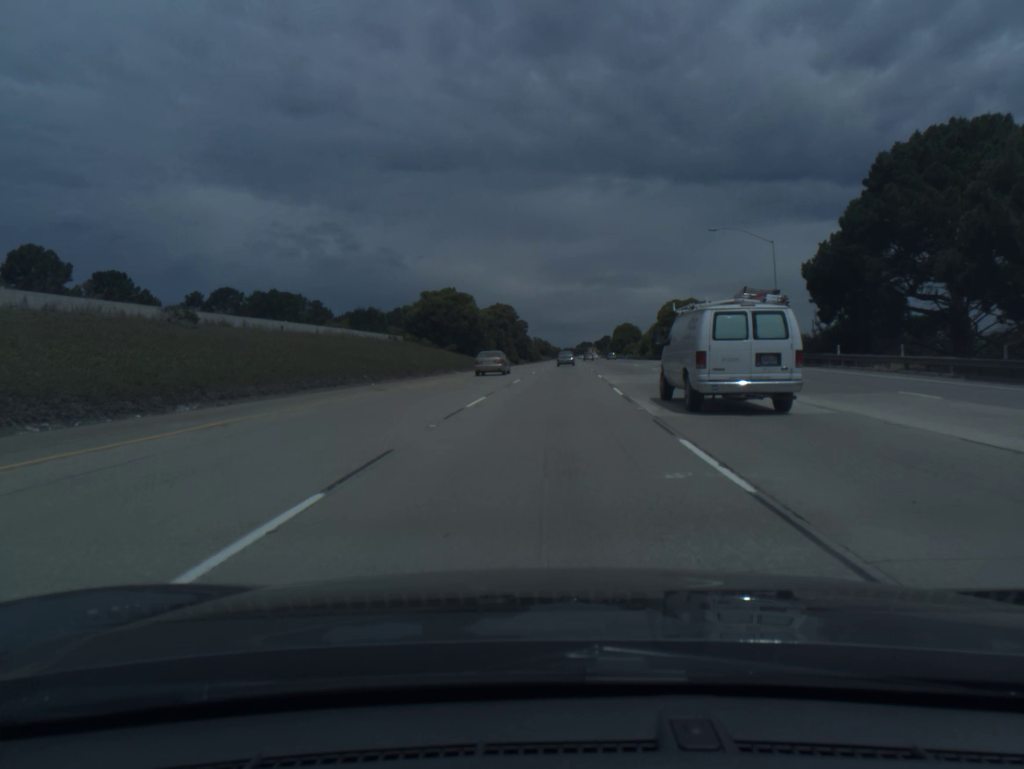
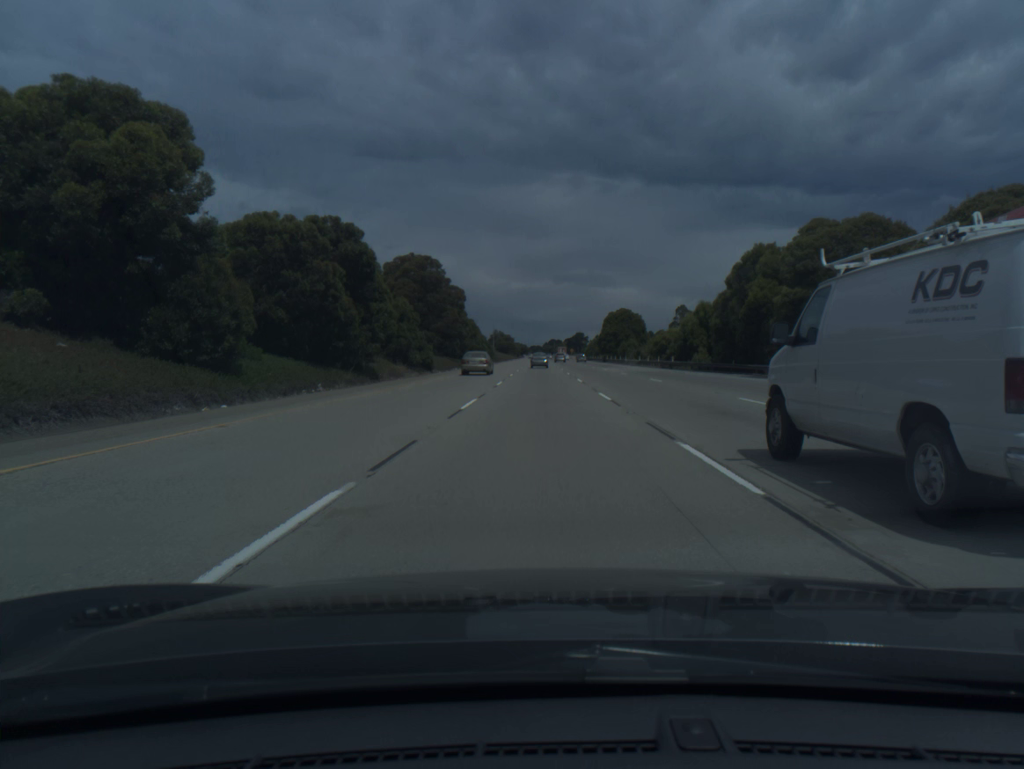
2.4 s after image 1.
(+2.3, +72.5) m; +3°
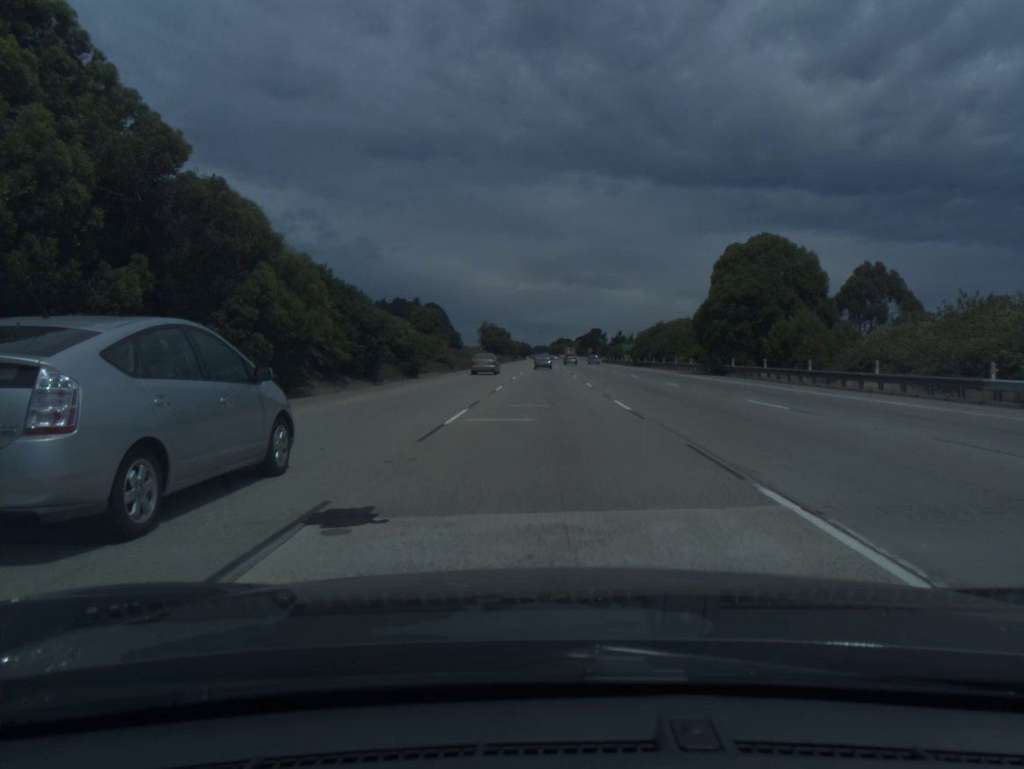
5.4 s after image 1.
(-0.3, +91.4) m; 0°
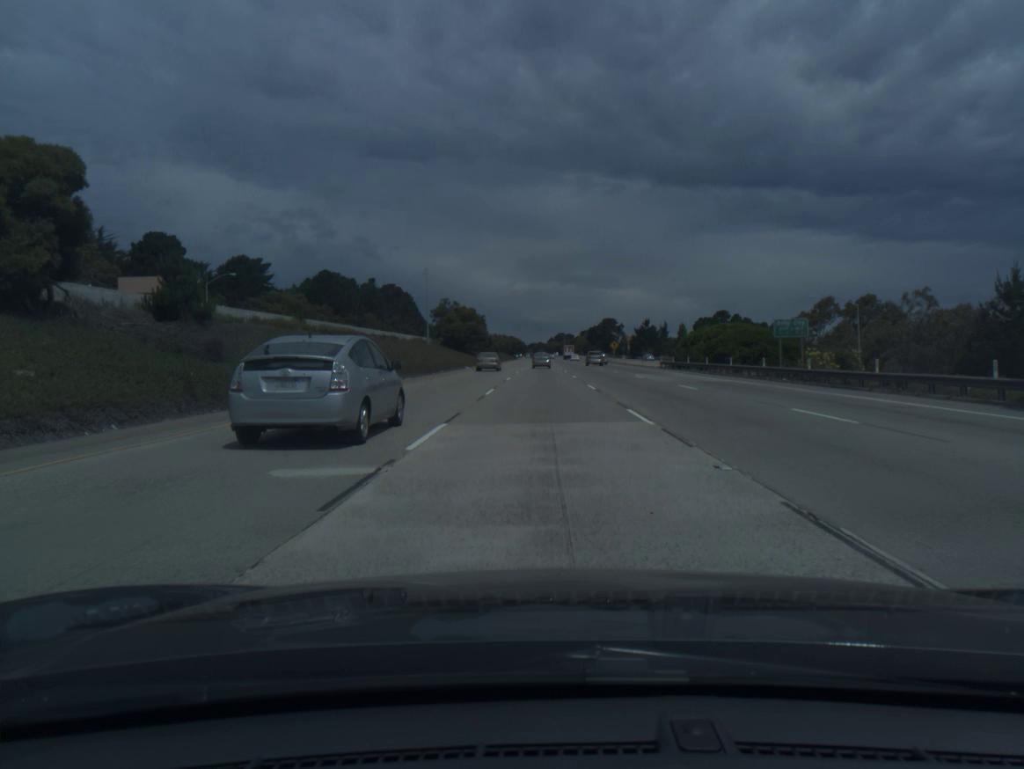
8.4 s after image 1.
(+0.3, +91.8) m; 0°
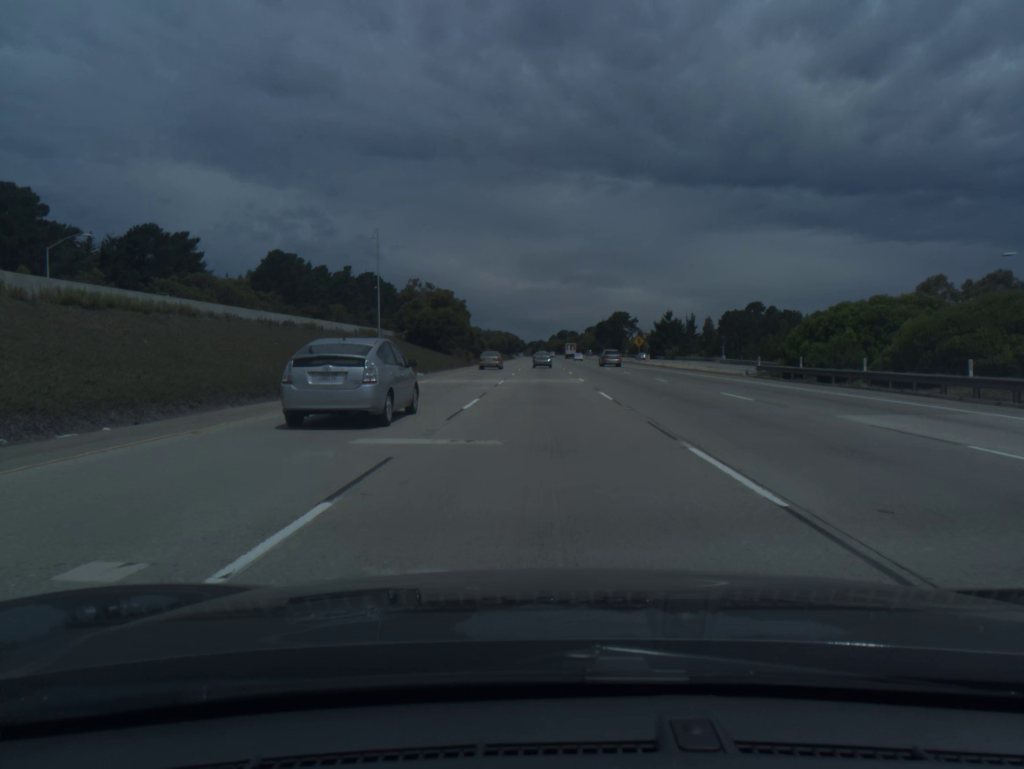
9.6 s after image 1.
(0.0, +36.7) m; 0°
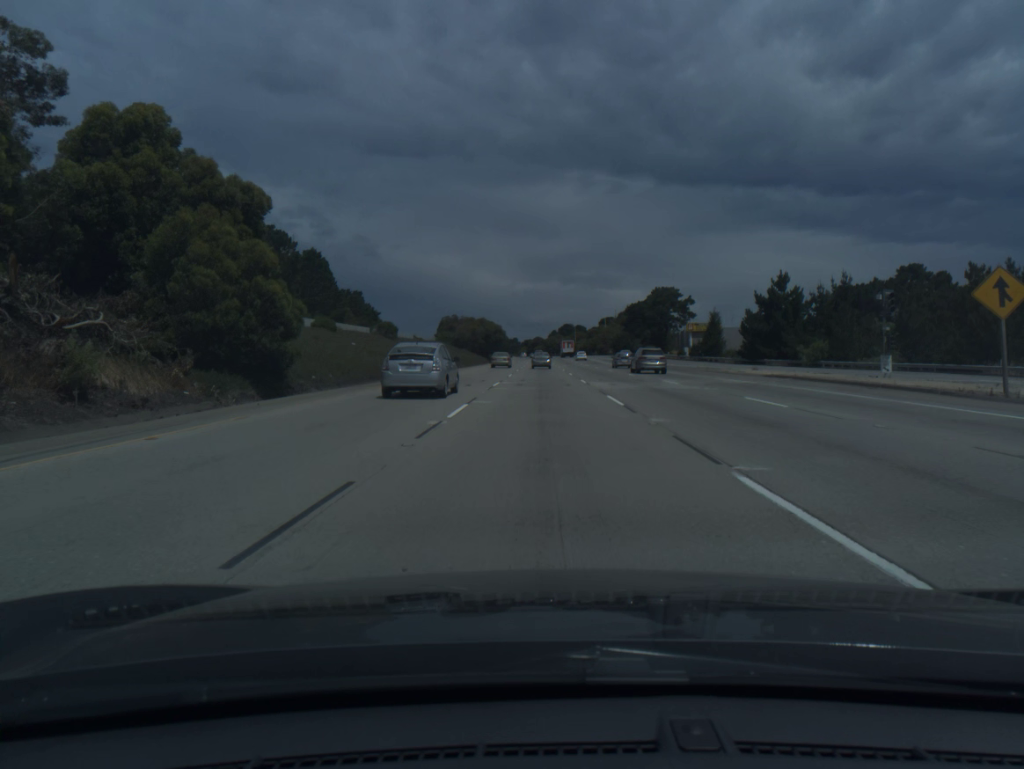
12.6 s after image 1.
(0.0, +90.4) m; 0°
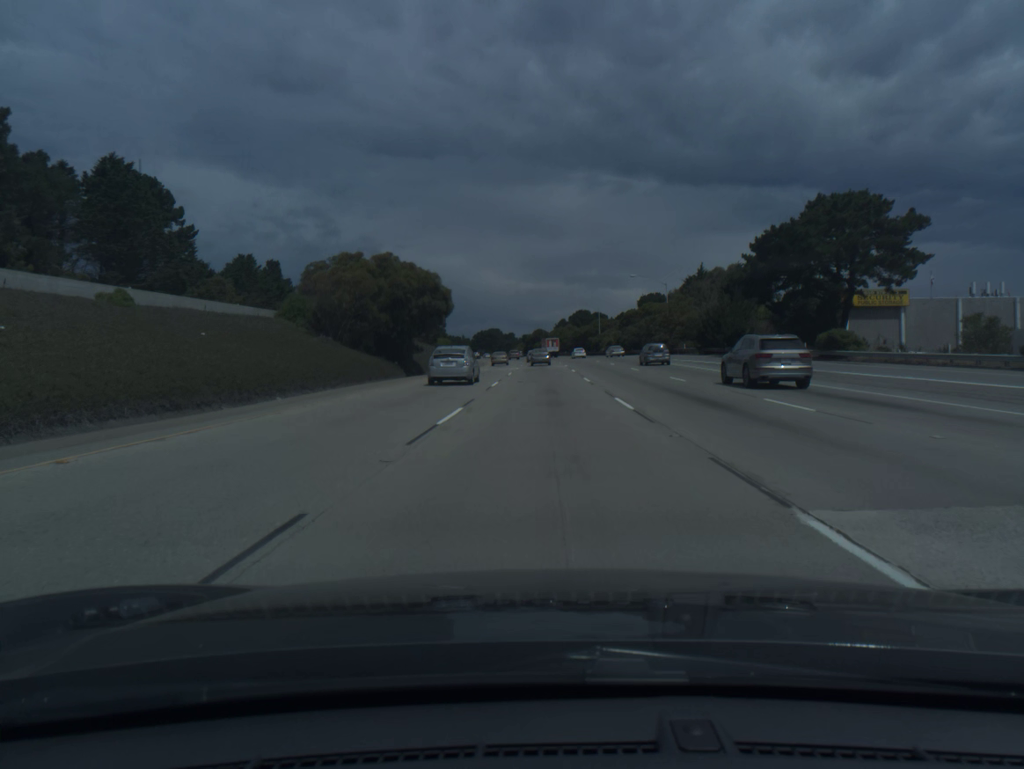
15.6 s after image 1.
(-0.2, +89.1) m; 0°
